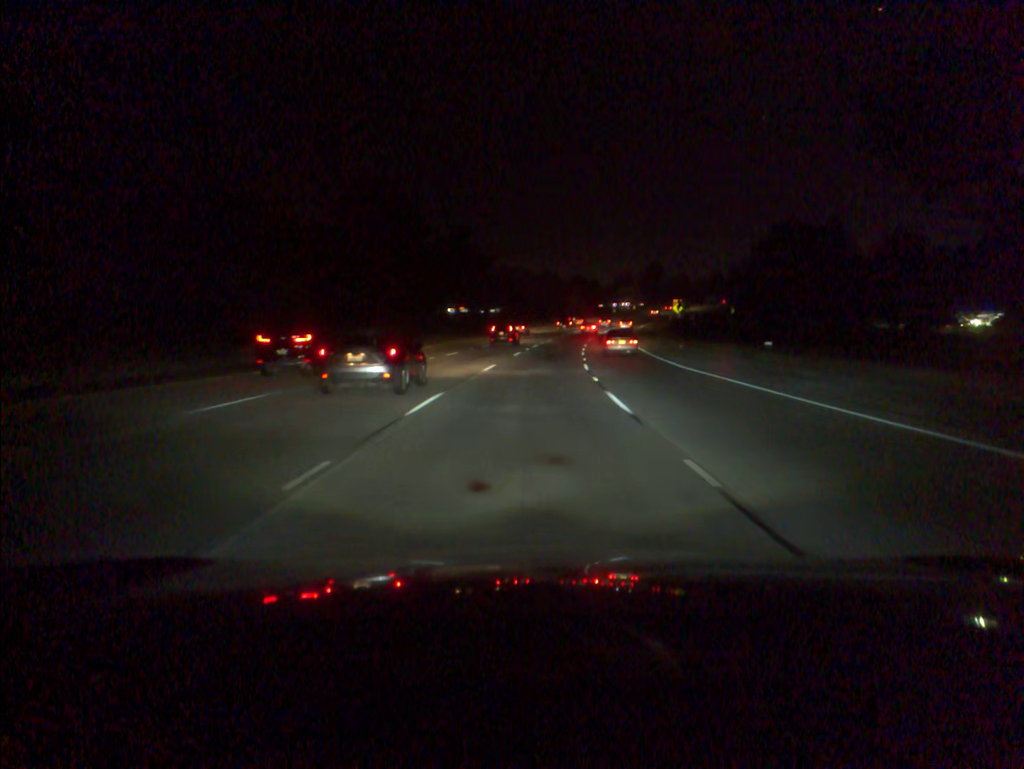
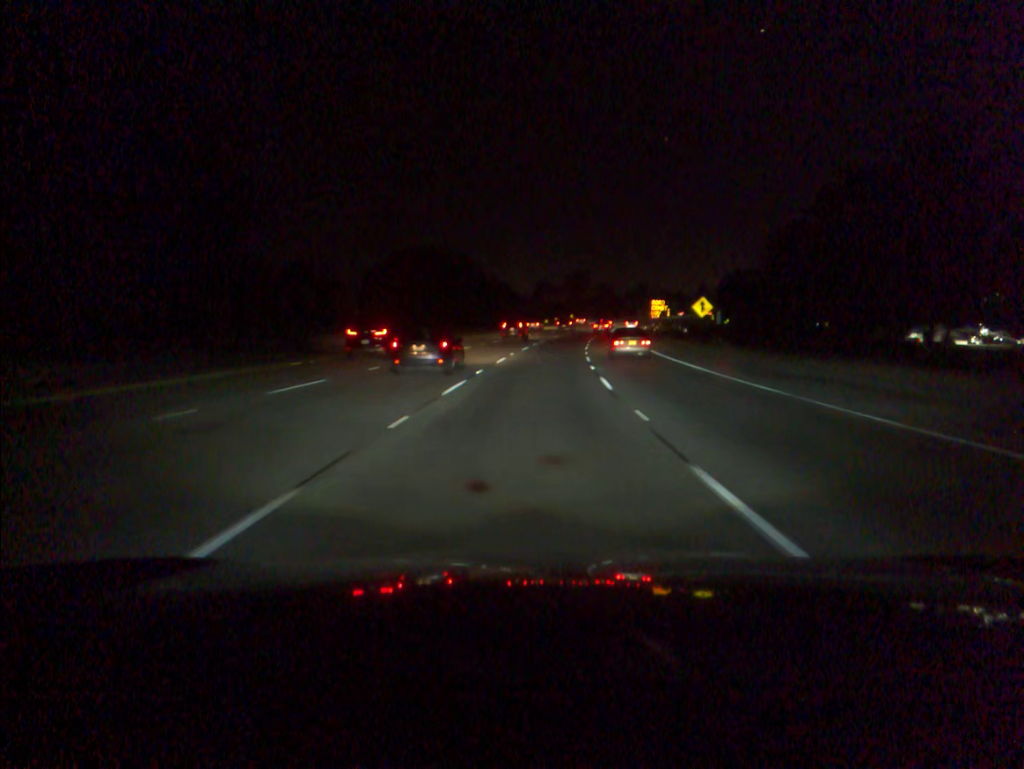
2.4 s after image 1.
(+3.8, +68.7) m; +6°
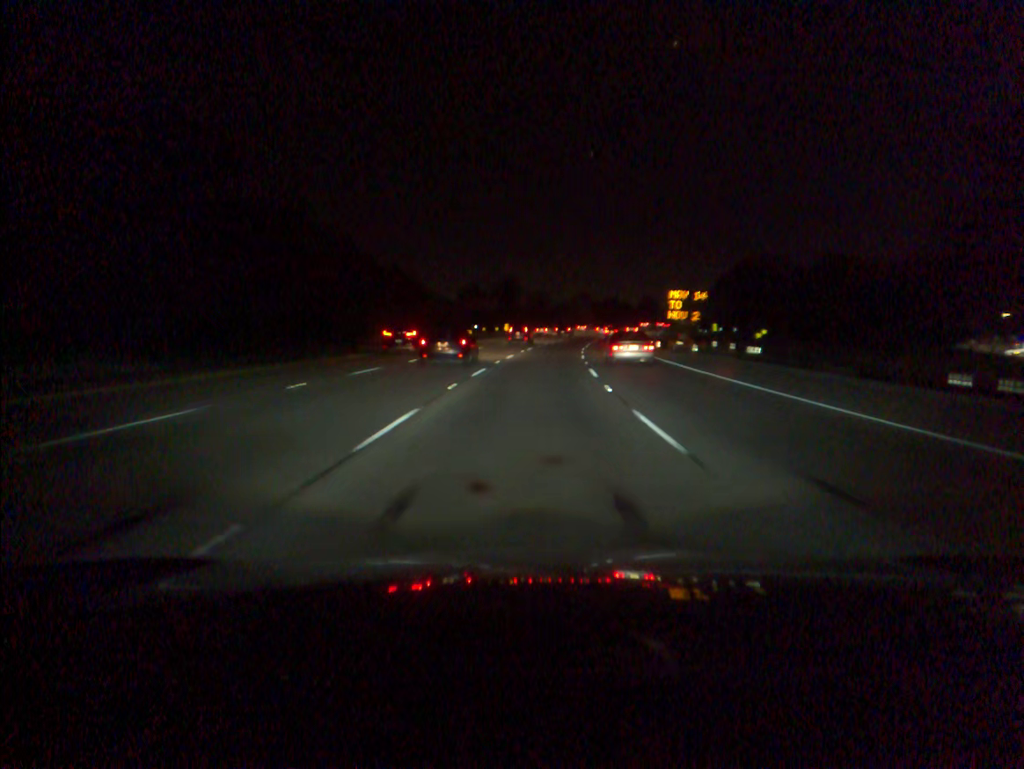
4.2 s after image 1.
(+2.3, +51.2) m; +5°
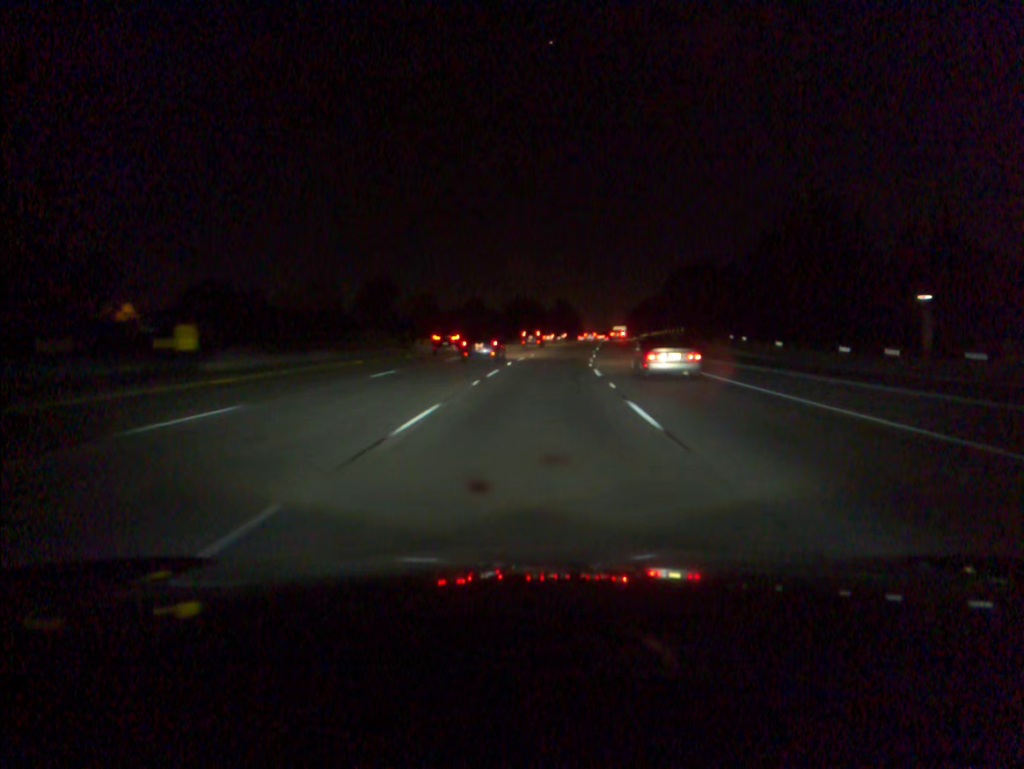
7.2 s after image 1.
(+5.9, +84.9) m; +8°
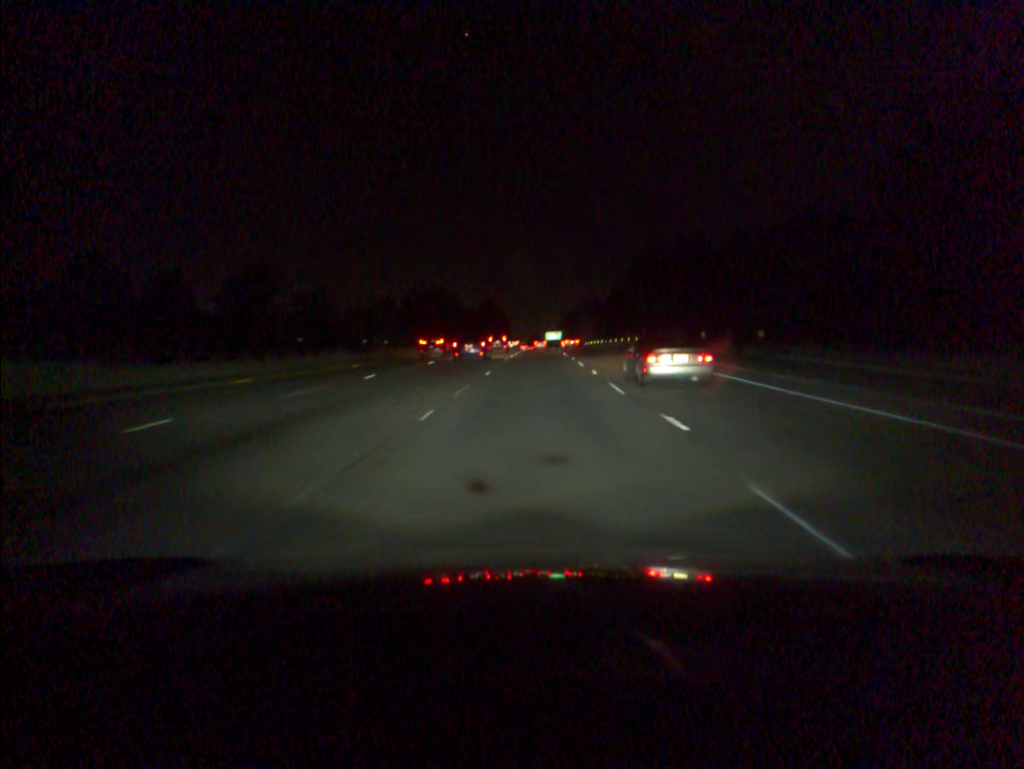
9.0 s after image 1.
(+2.6, +51.5) m; +5°
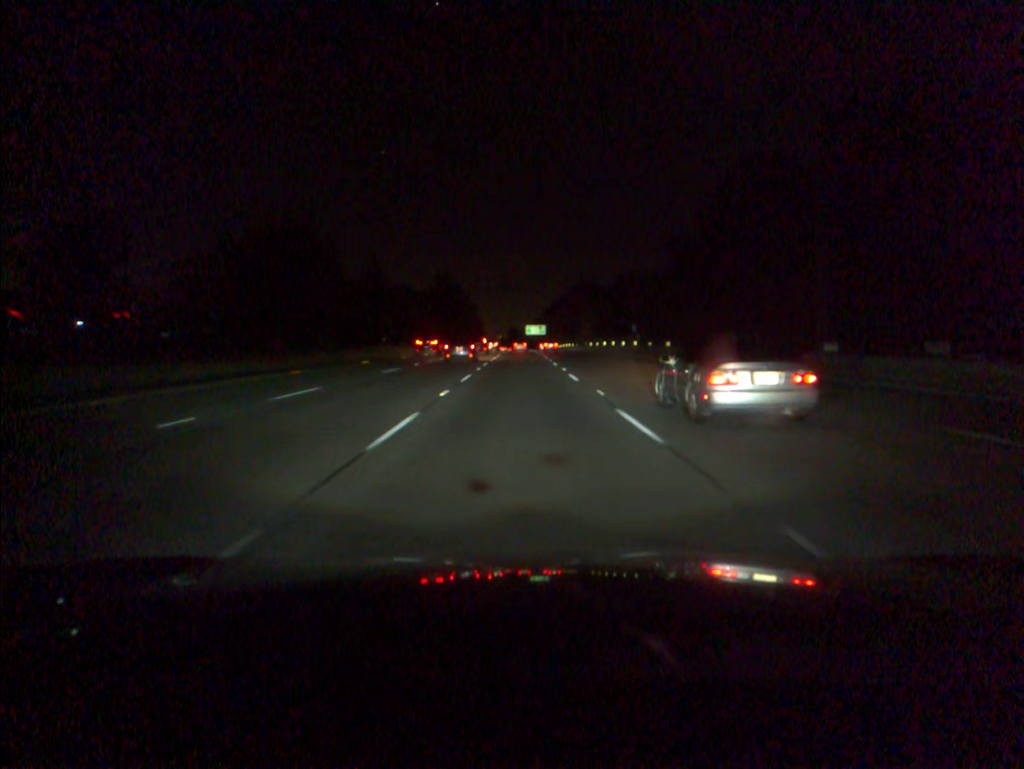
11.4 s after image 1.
(+1.5, +69.3) m; +2°
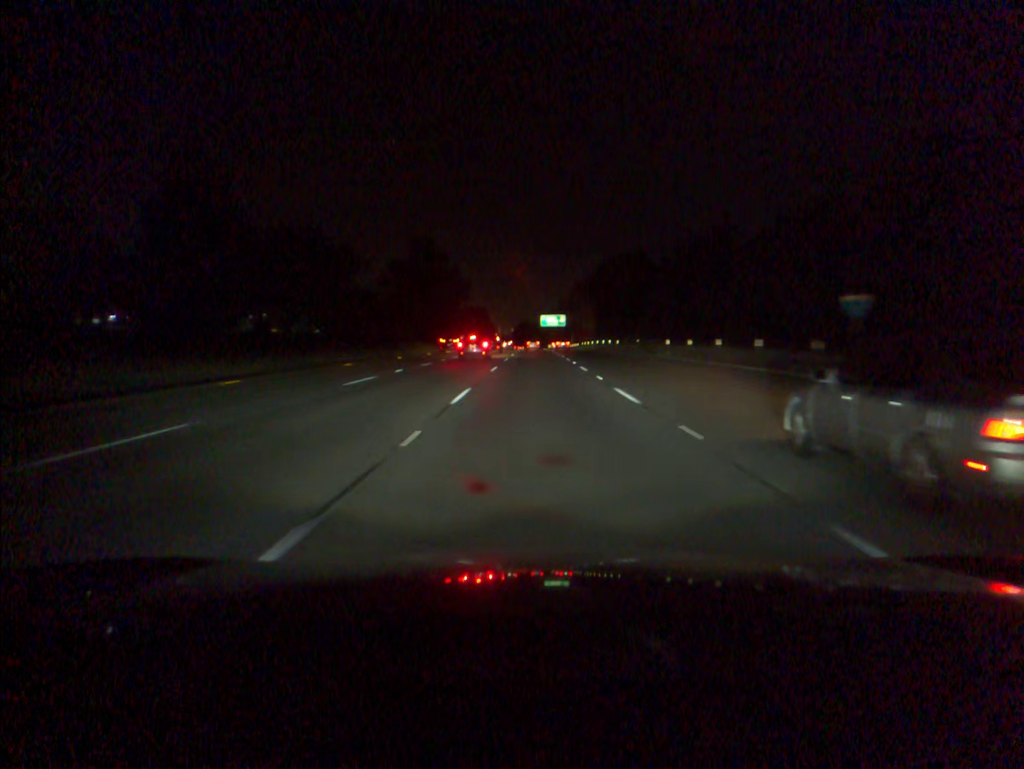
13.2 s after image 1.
(-0.5, +52.6) m; -1°
